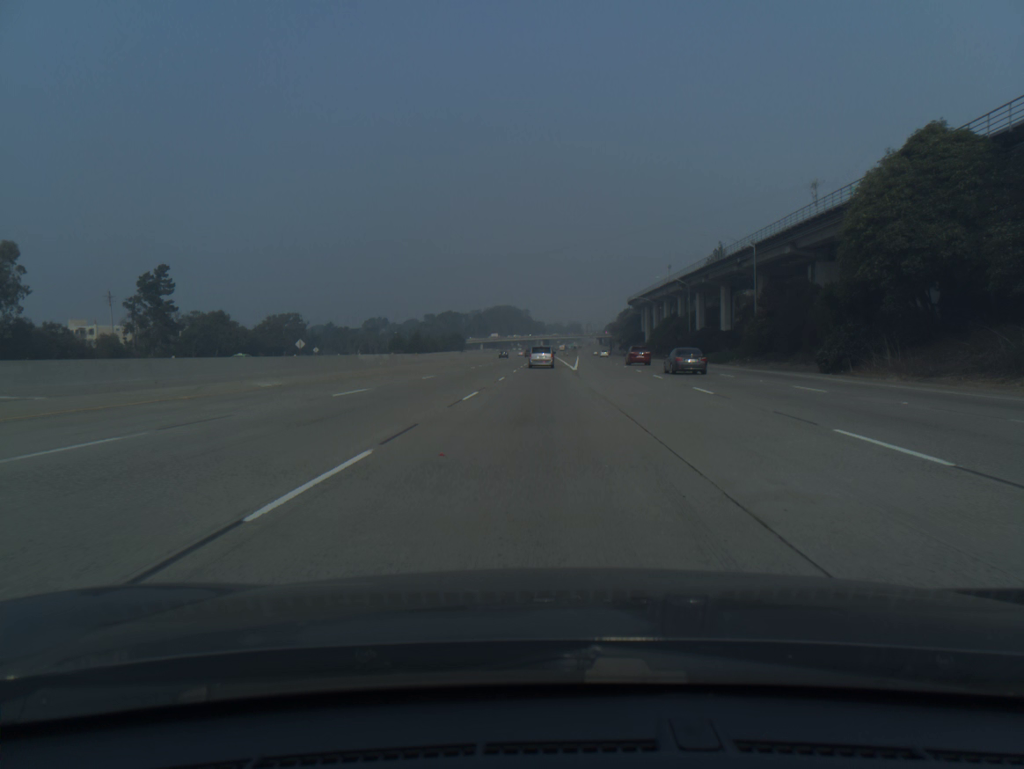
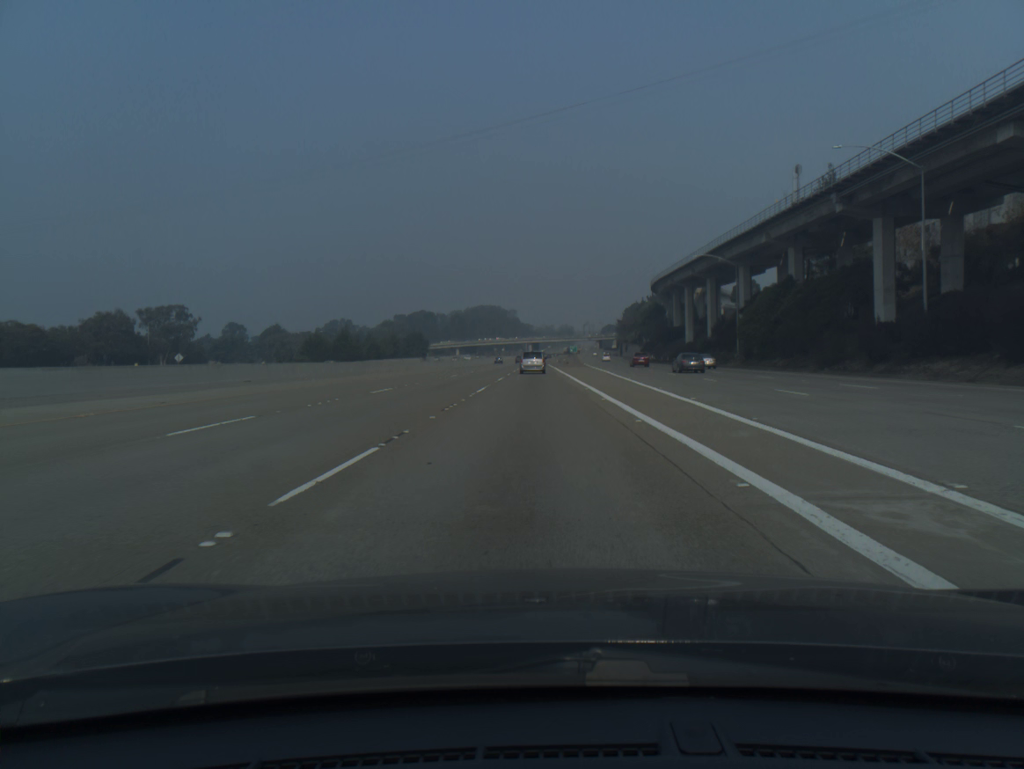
(+0.6, +81.9) m; +1°
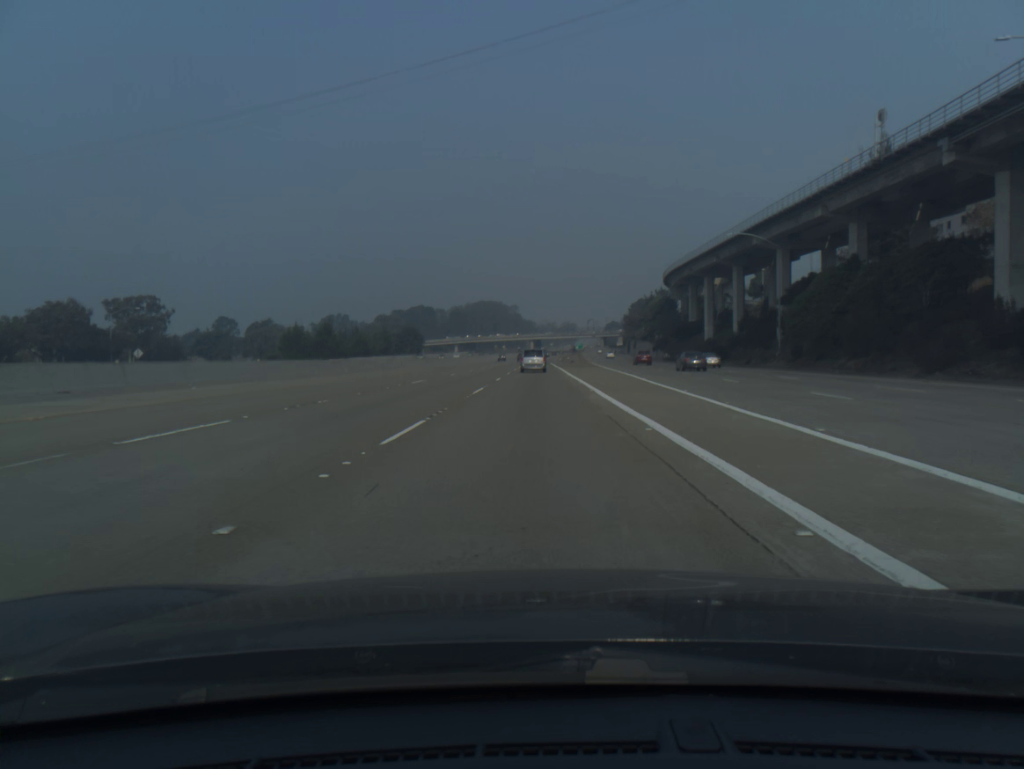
(0.0, +16.3) m; 0°
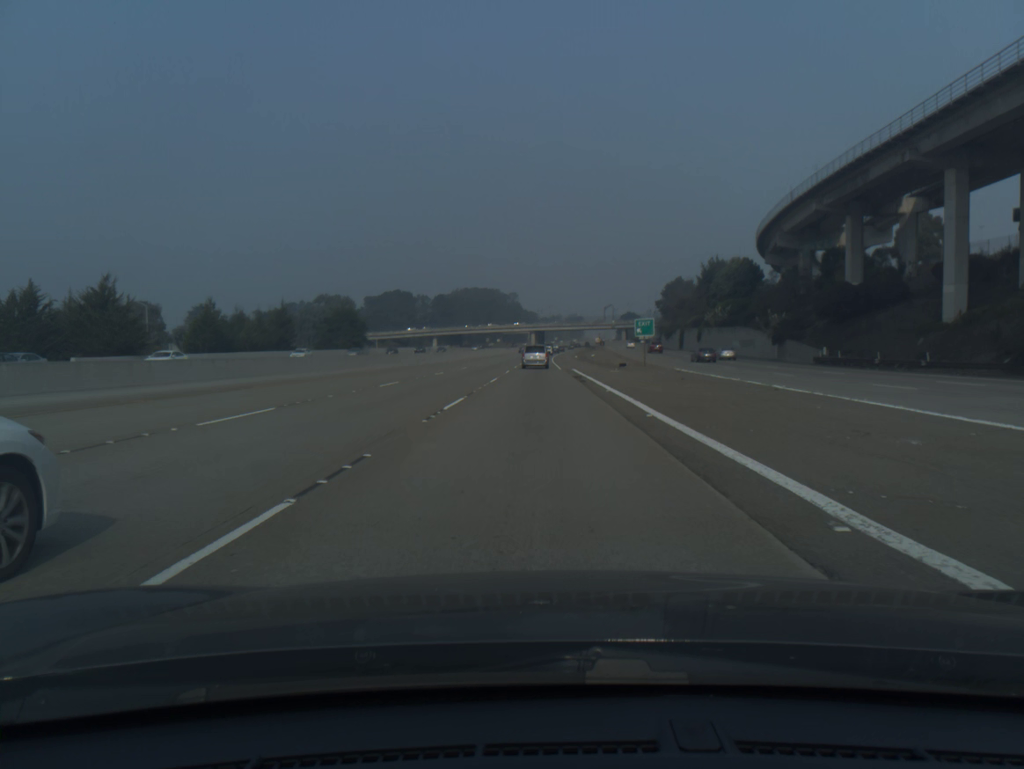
(-0.4, +81.1) m; 0°
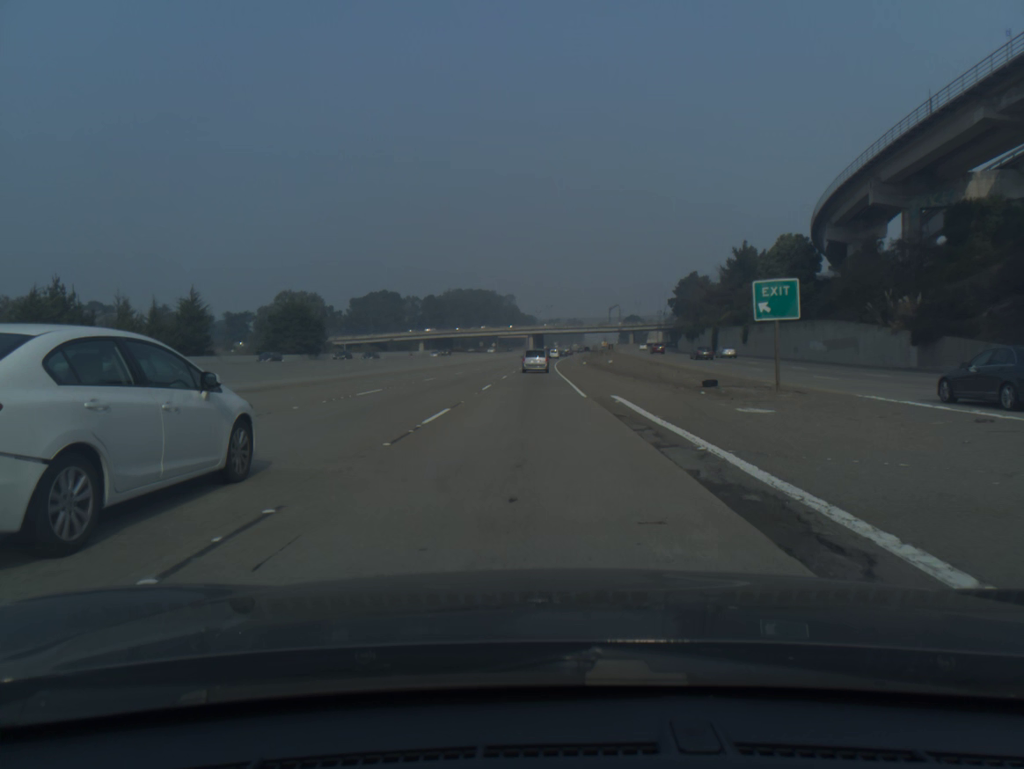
(+0.1, +32.1) m; 0°
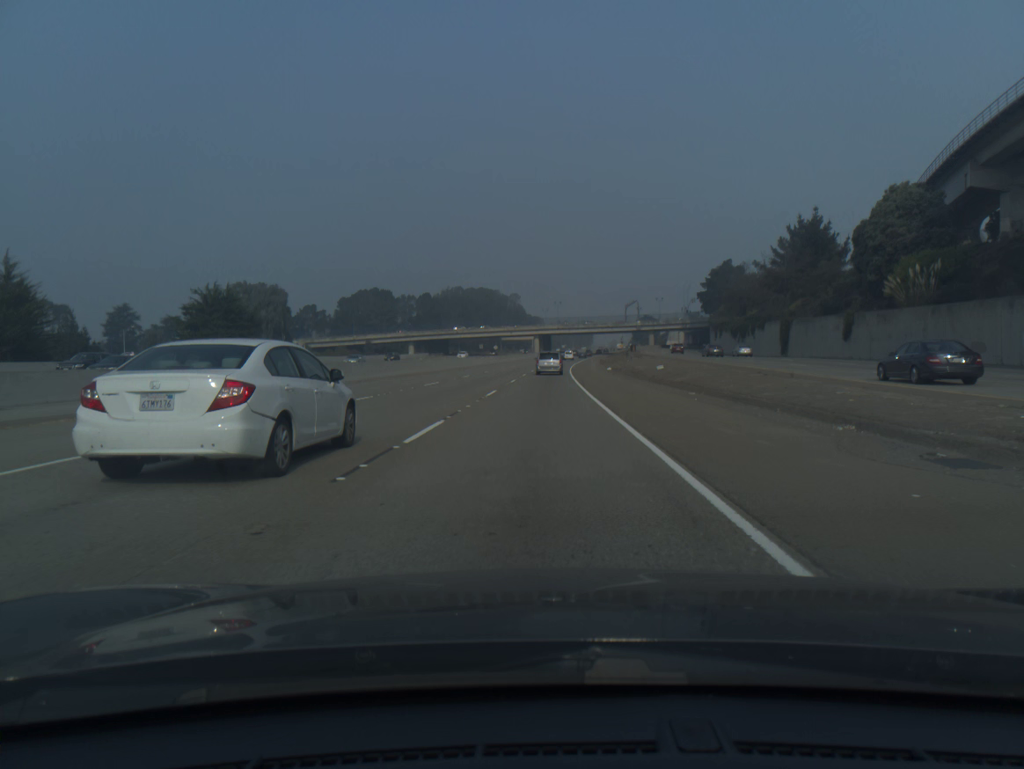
(-0.1, +31.9) m; 0°
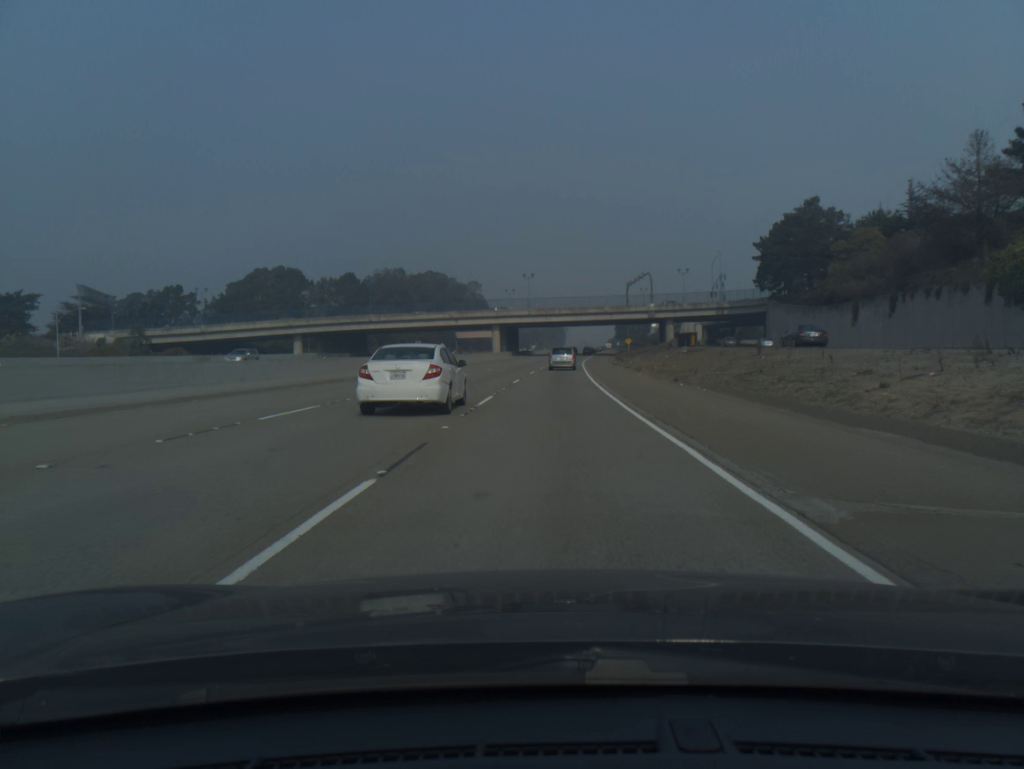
(+1.1, +79.4) m; +2°
